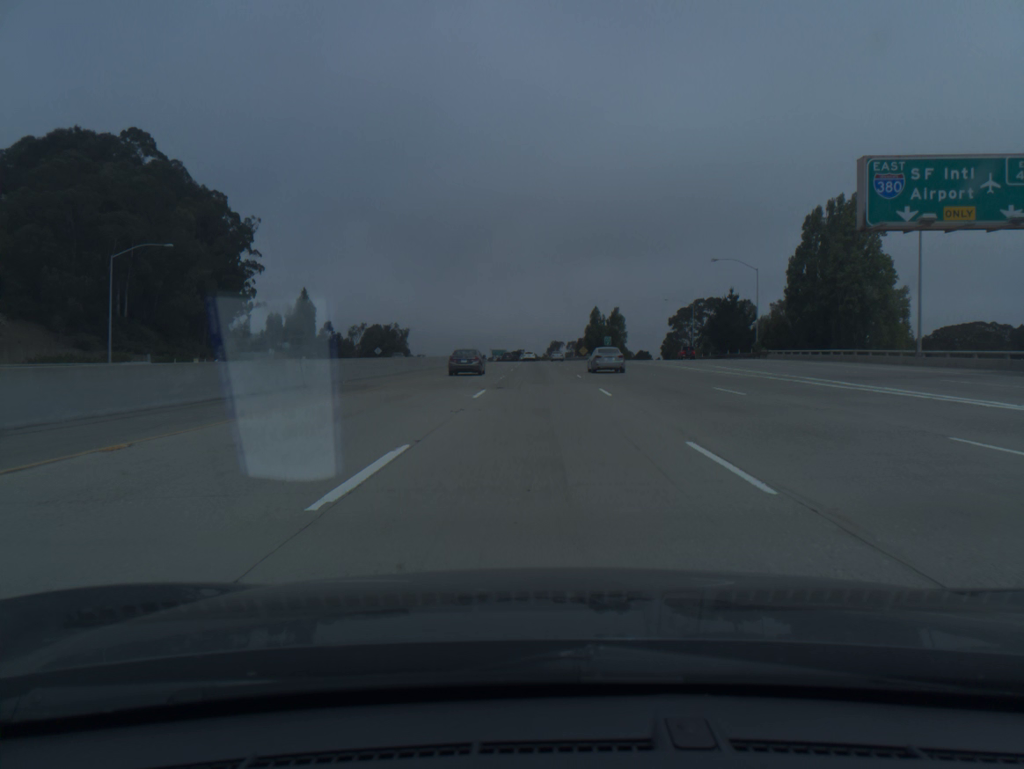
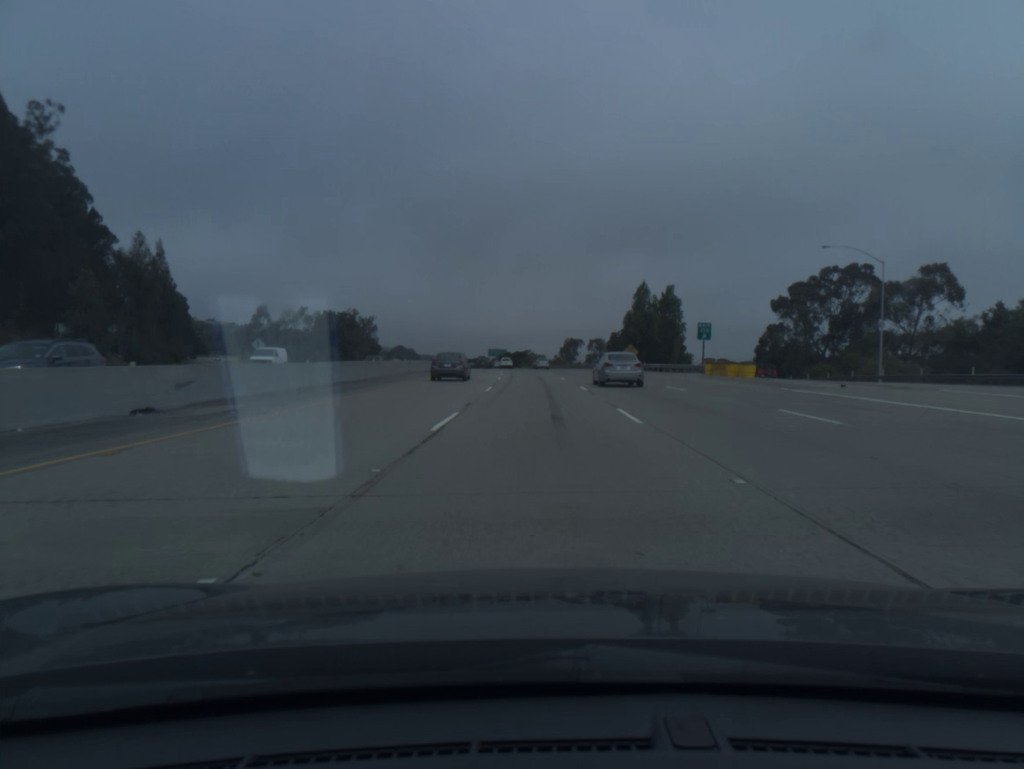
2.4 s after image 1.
(-0.1, +80.4) m; -1°
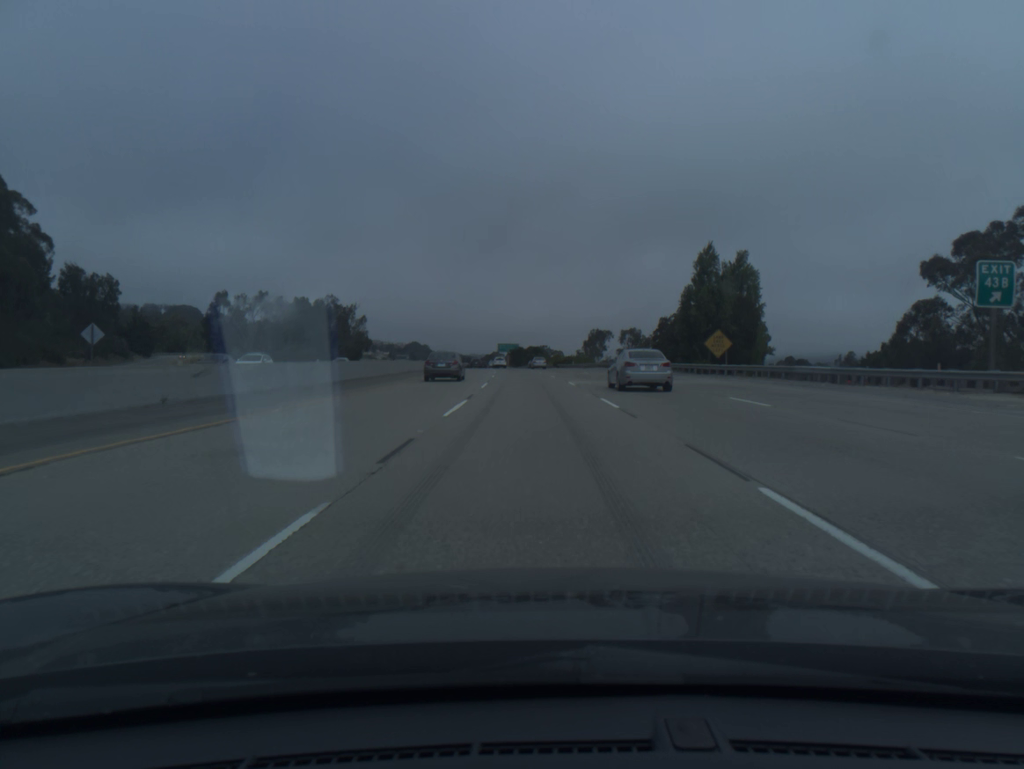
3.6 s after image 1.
(-0.3, +40.2) m; -1°
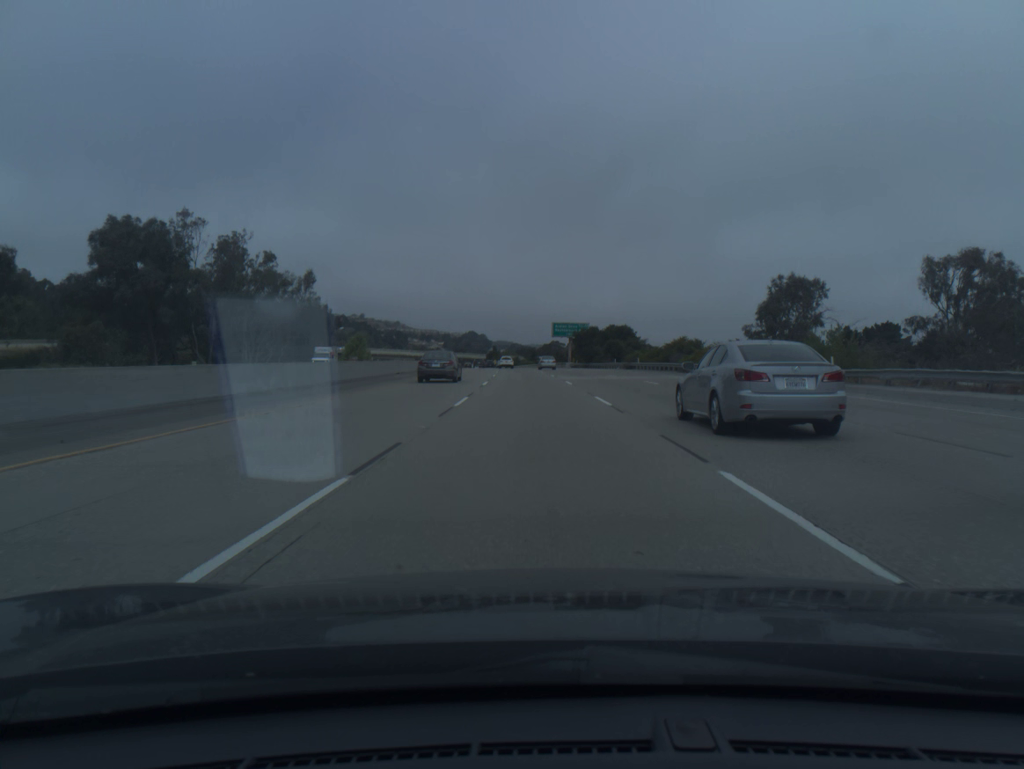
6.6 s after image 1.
(-3.8, +100.7) m; -4°
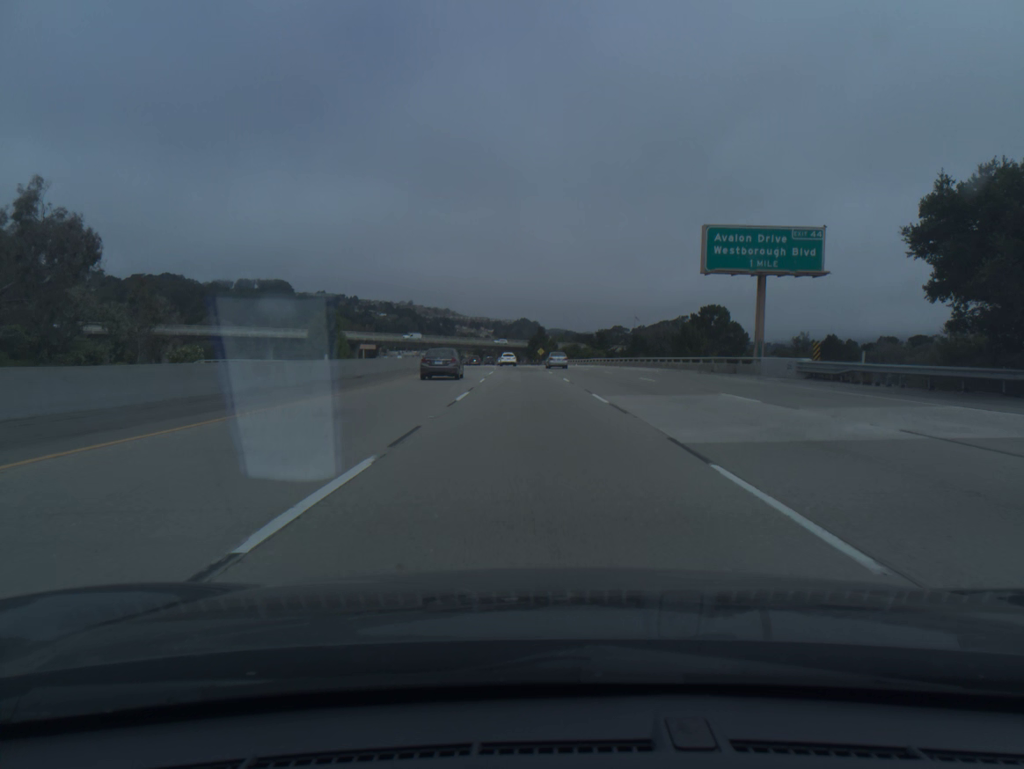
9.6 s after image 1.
(-3.5, +101.6) m; -4°
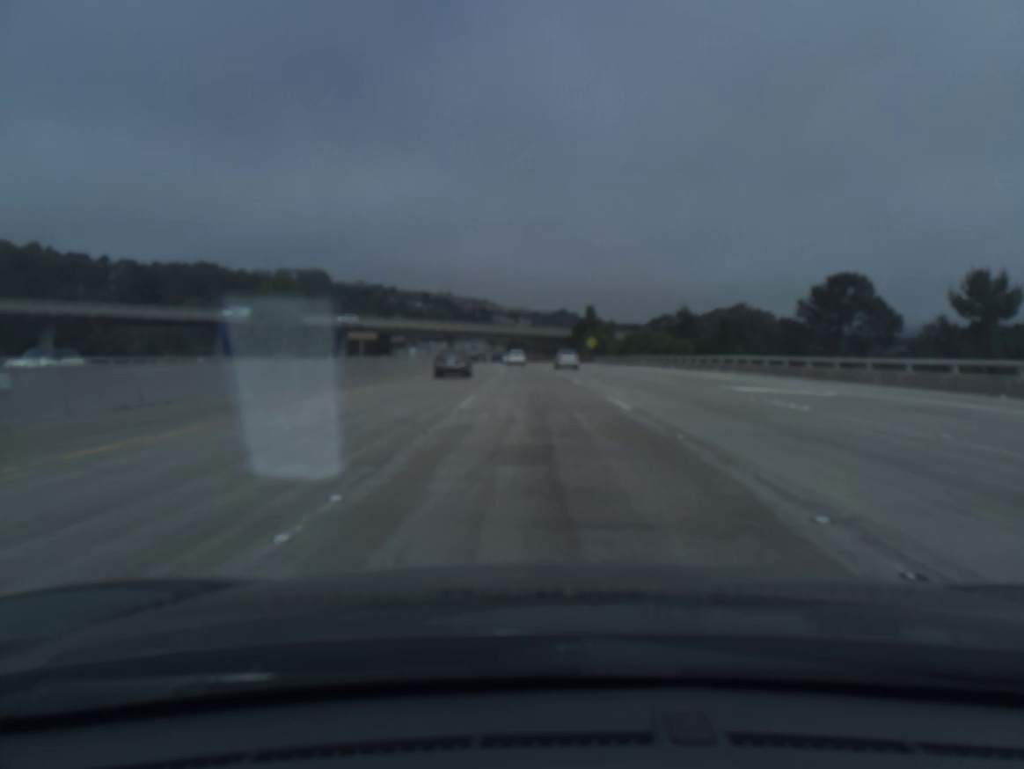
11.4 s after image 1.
(-1.6, +60.7) m; -3°
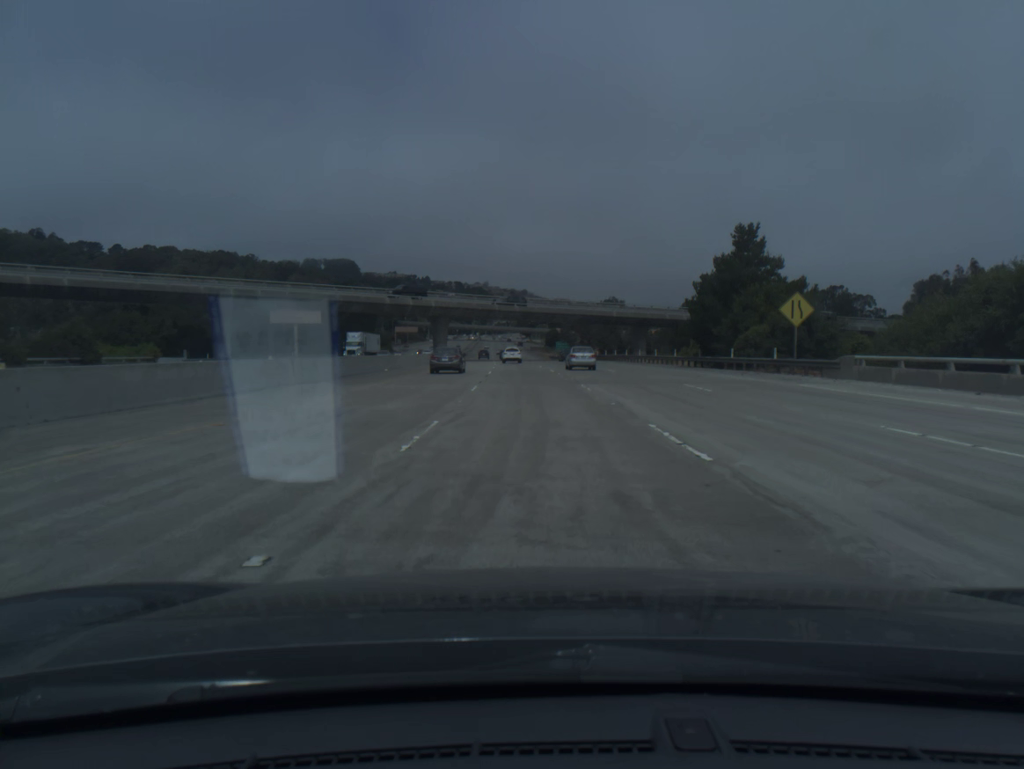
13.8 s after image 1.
(-2.0, +80.6) m; -3°
